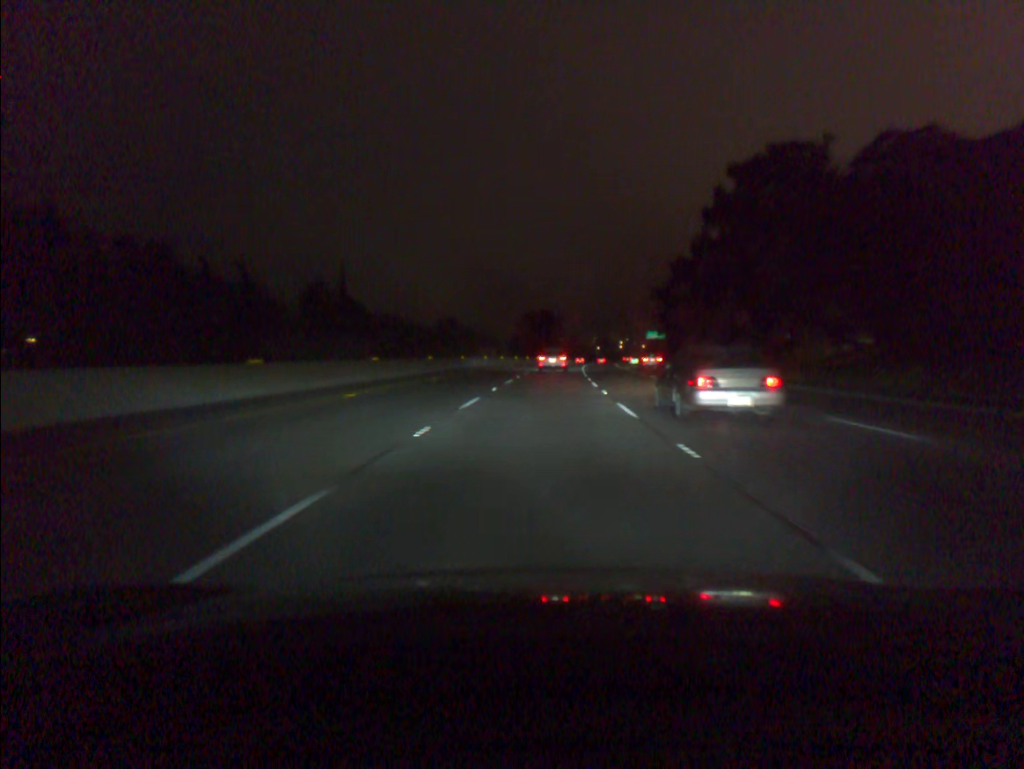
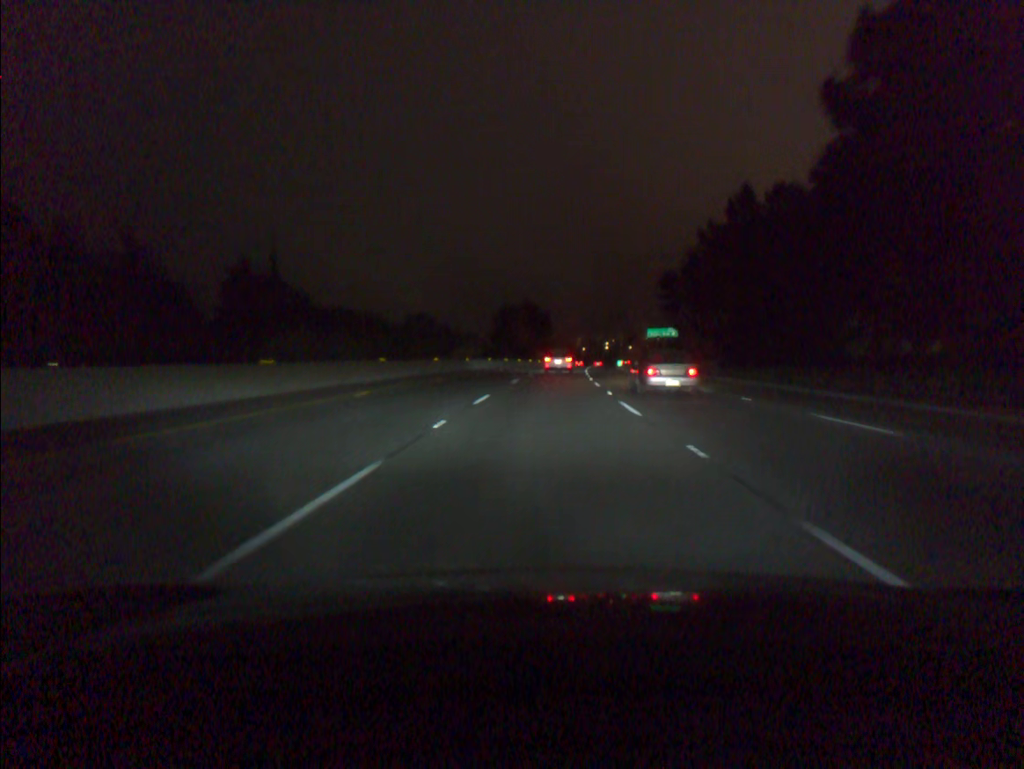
(+0.3, +28.2) m; +1°
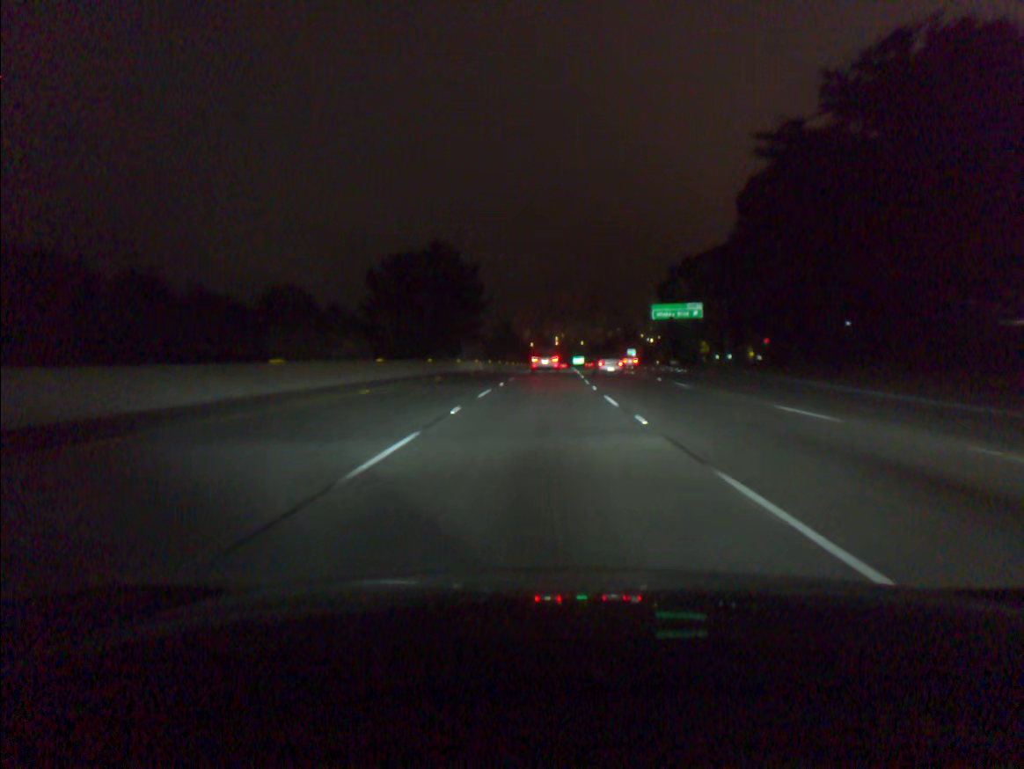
(+2.4, +71.0) m; +4°
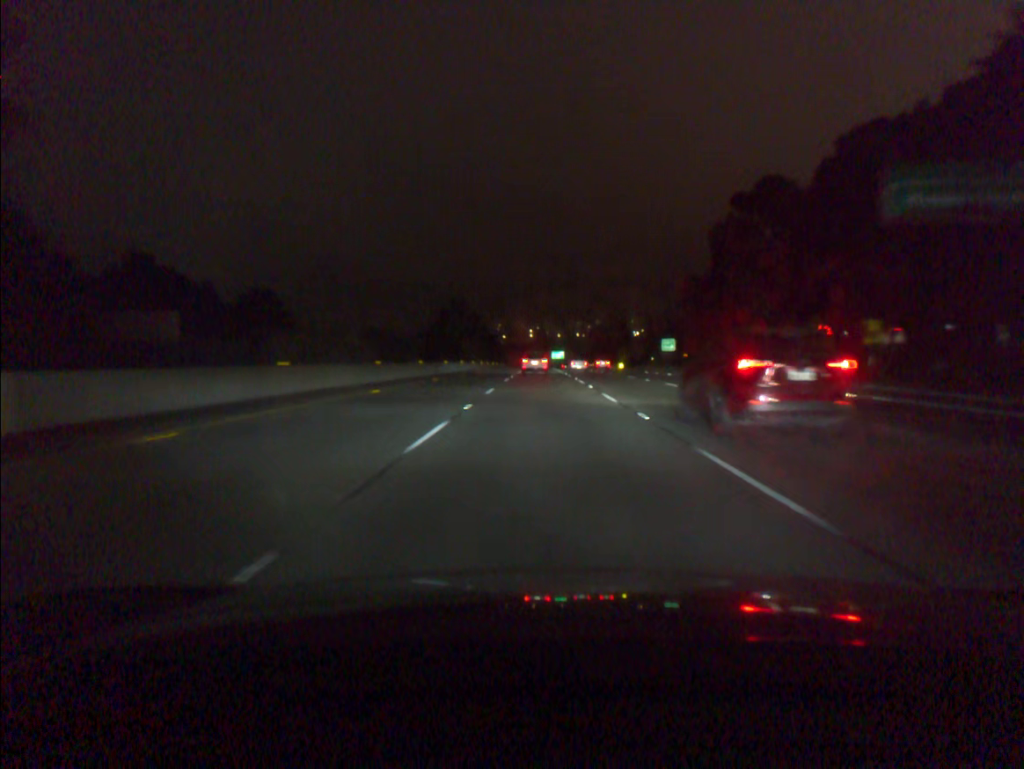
(+1.2, +71.4) m; +2°
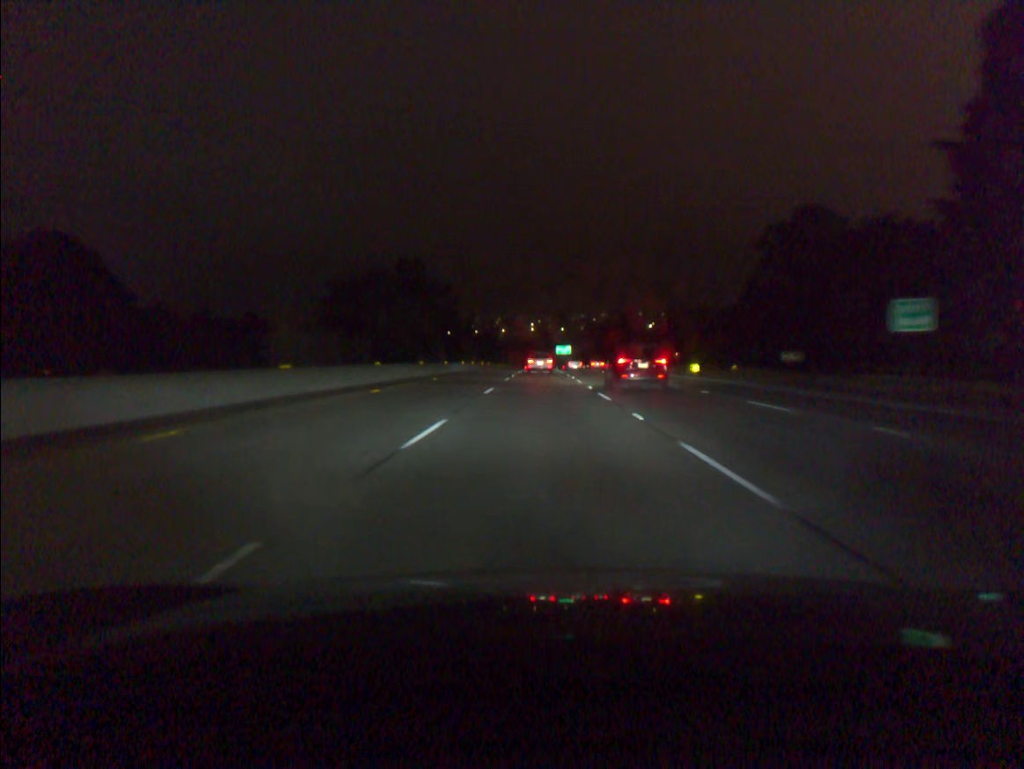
(+0.1, +57.9) m; 0°
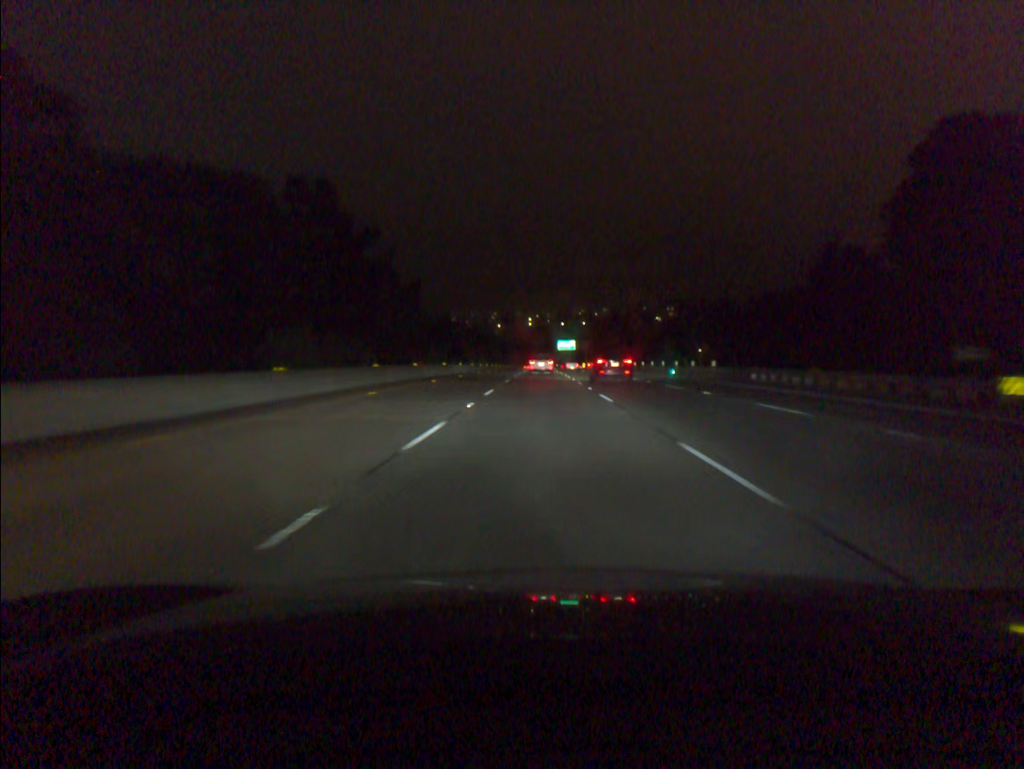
(0.0, +44.1) m; 0°
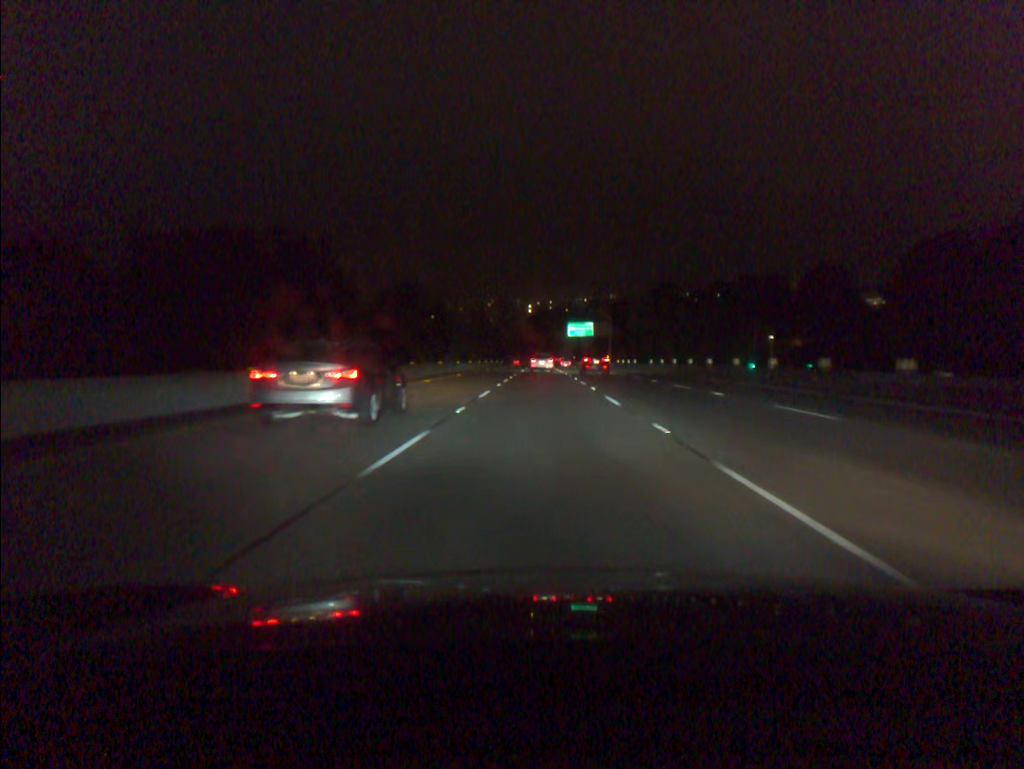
(0.0, +75.3) m; 0°
